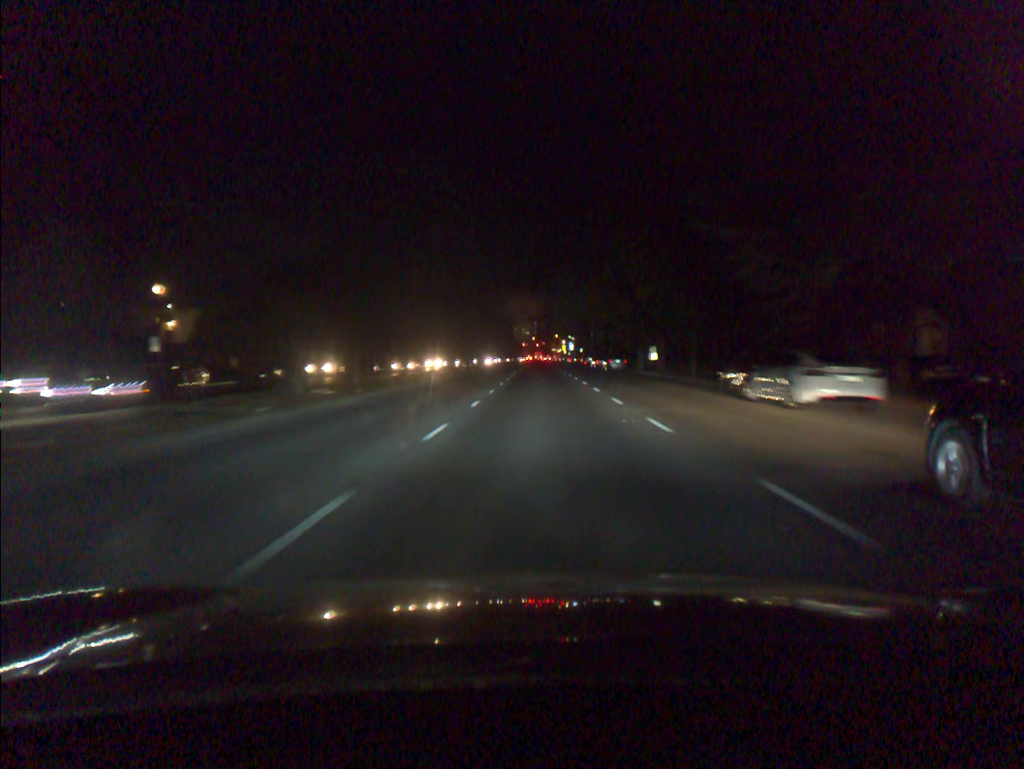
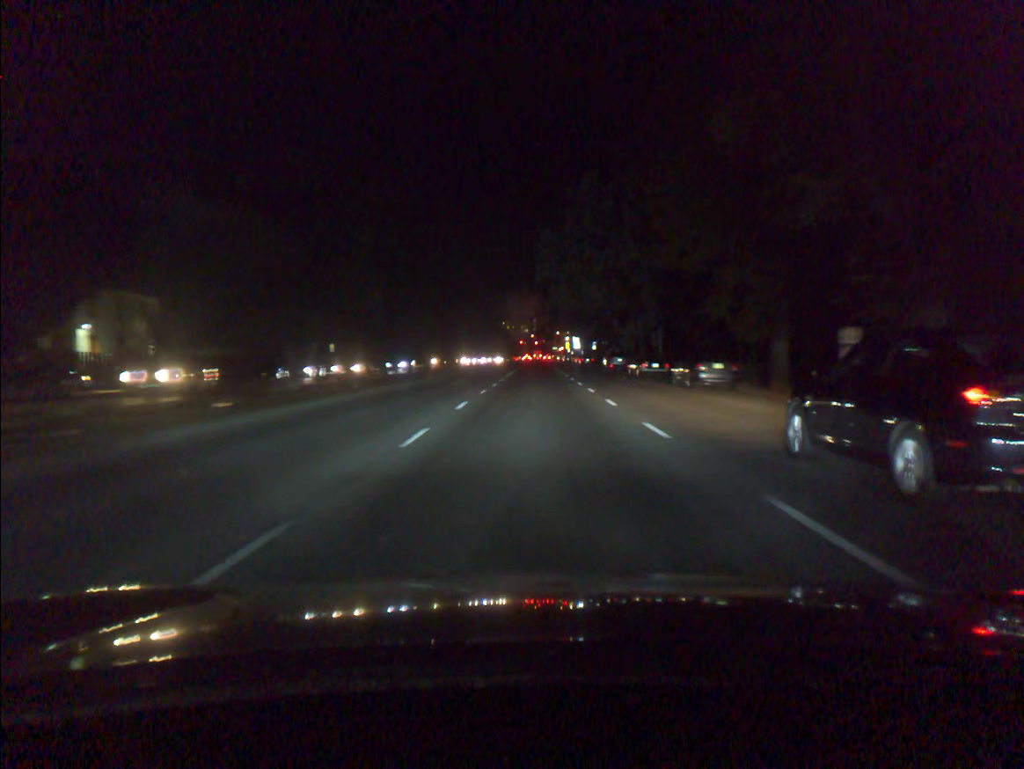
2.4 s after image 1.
(+0.1, +37.5) m; 0°
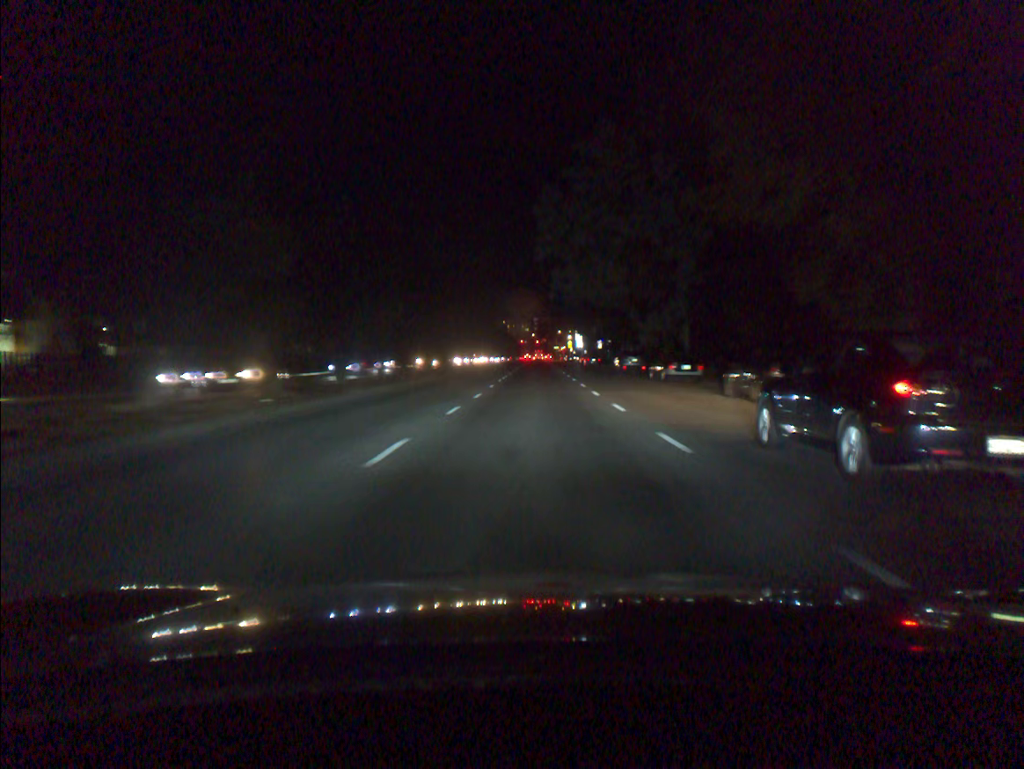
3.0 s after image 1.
(0.0, +9.2) m; 0°
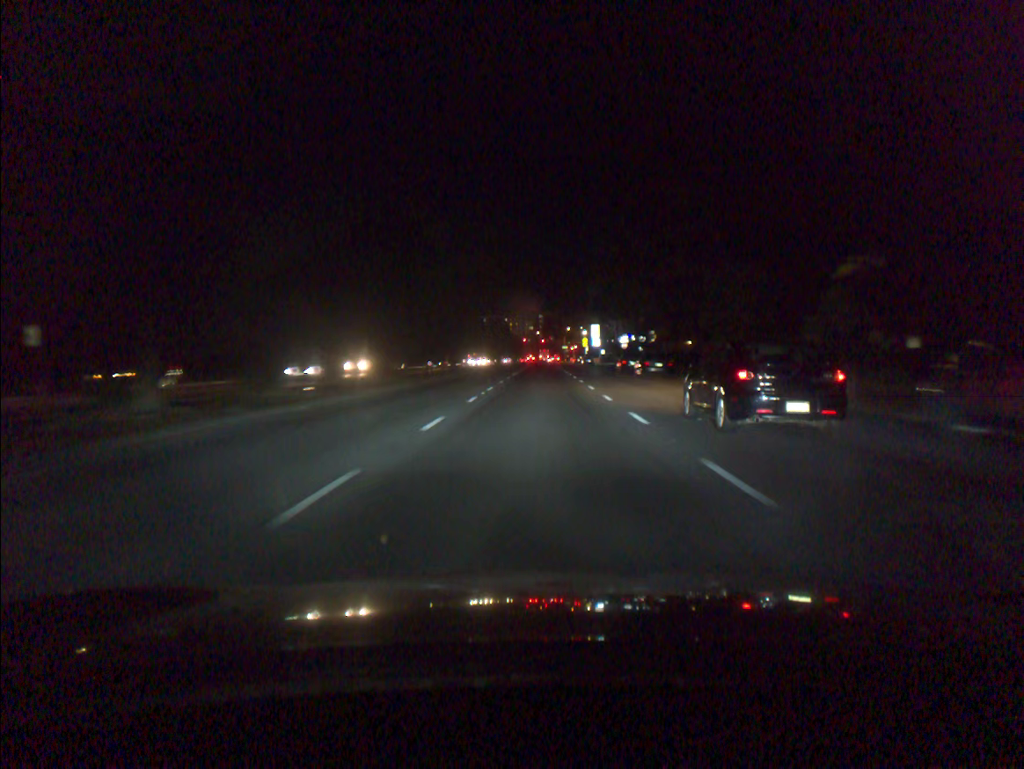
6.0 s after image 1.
(-0.2, +46.4) m; -1°
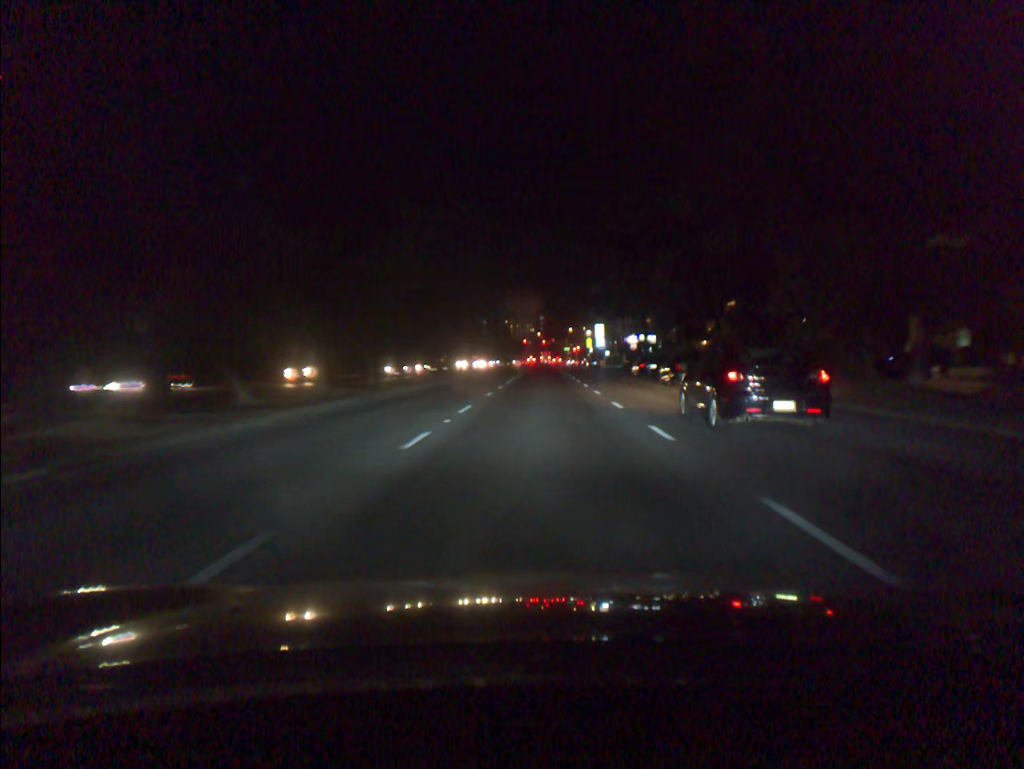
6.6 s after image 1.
(0.0, +9.5) m; 0°
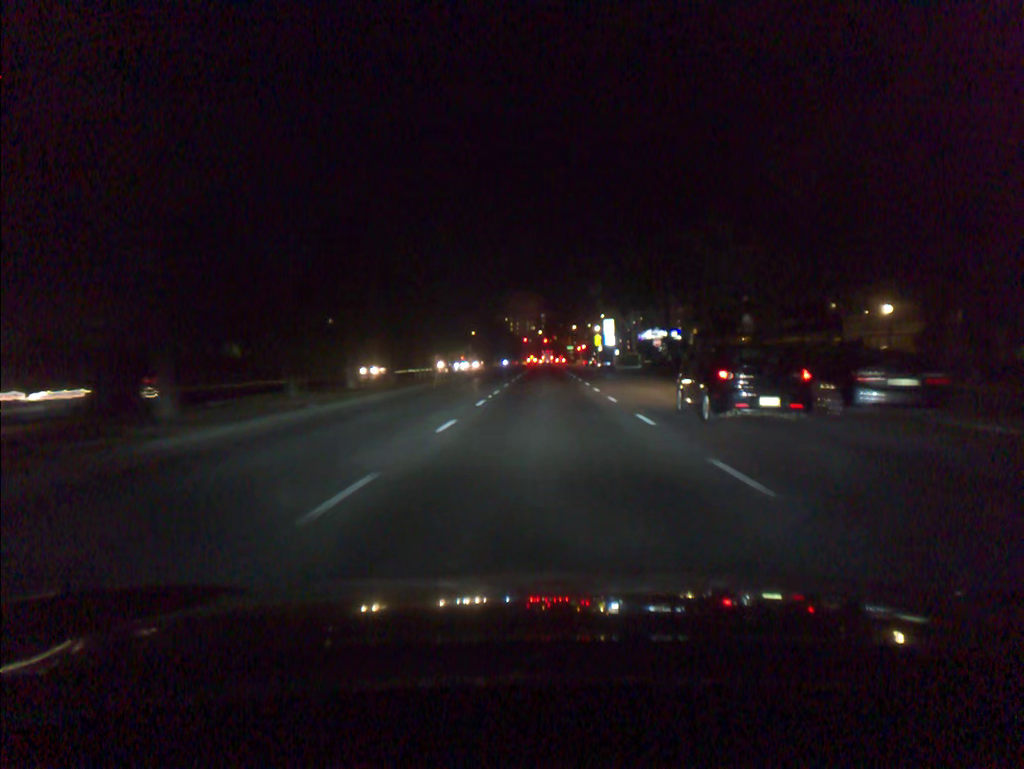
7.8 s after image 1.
(0.0, +19.3) m; 0°
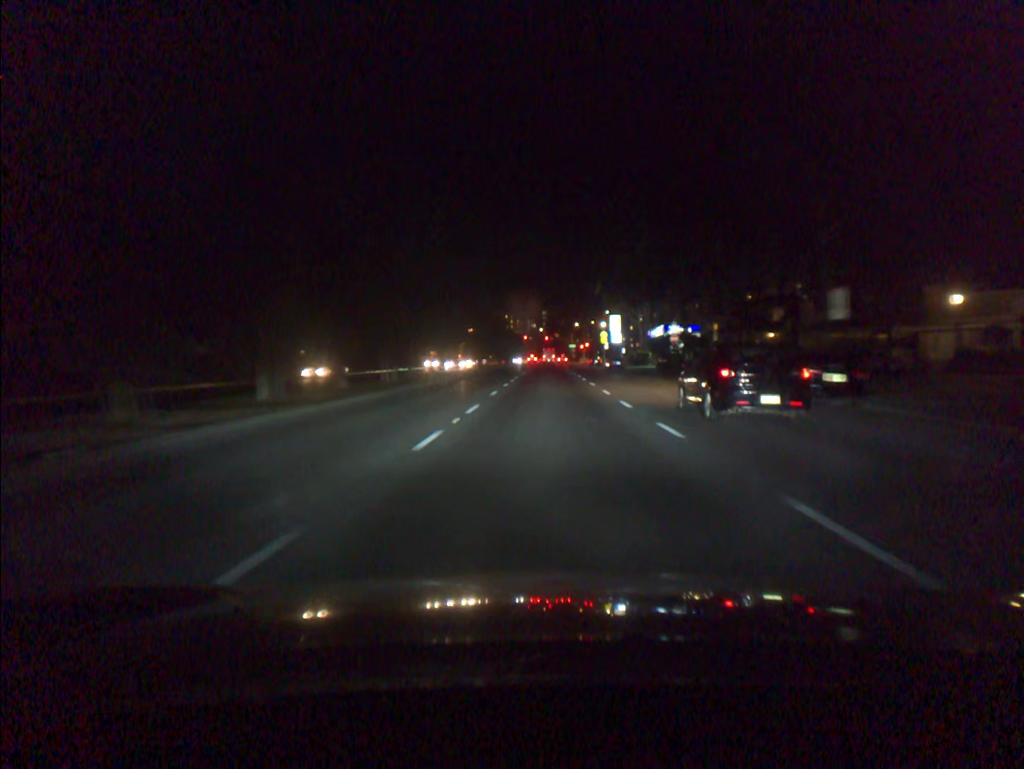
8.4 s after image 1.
(0.0, +9.9) m; 0°
